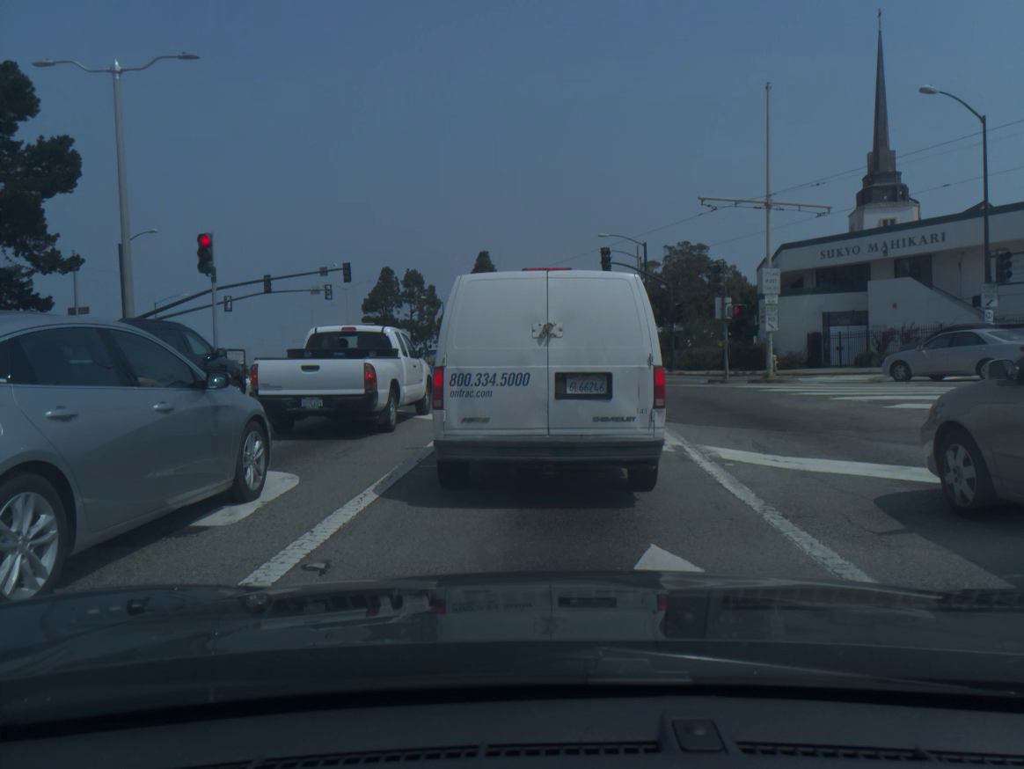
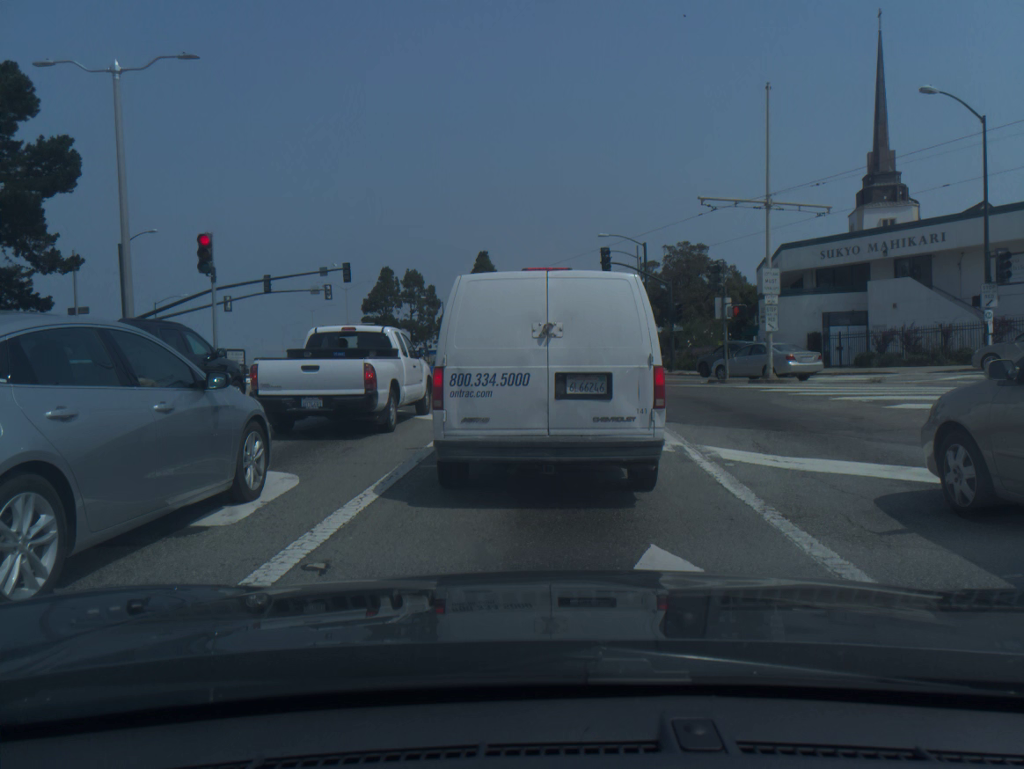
(0.0, 0.0) m; 0°
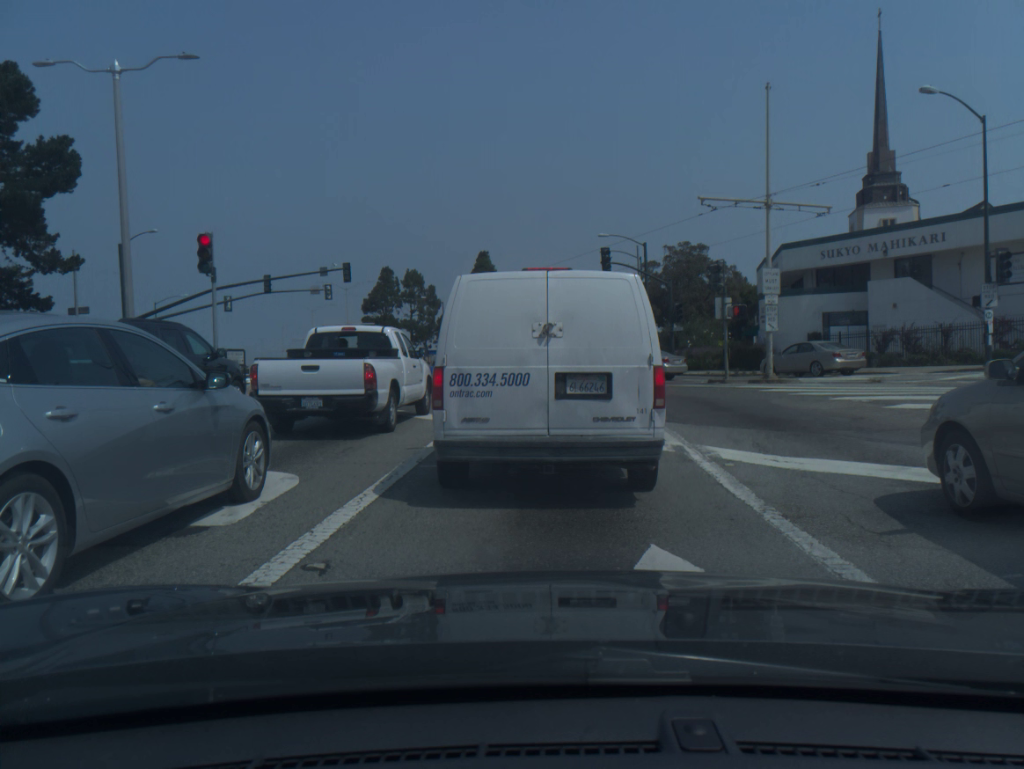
(0.0, 0.0) m; 0°
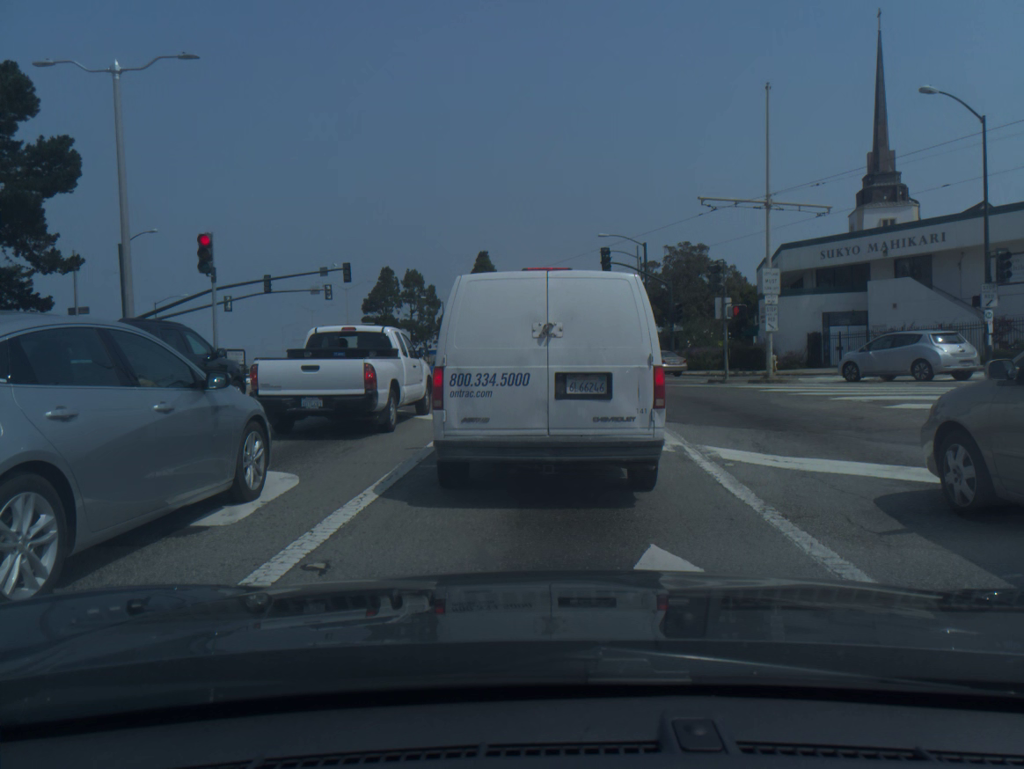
(0.0, 0.0) m; 0°
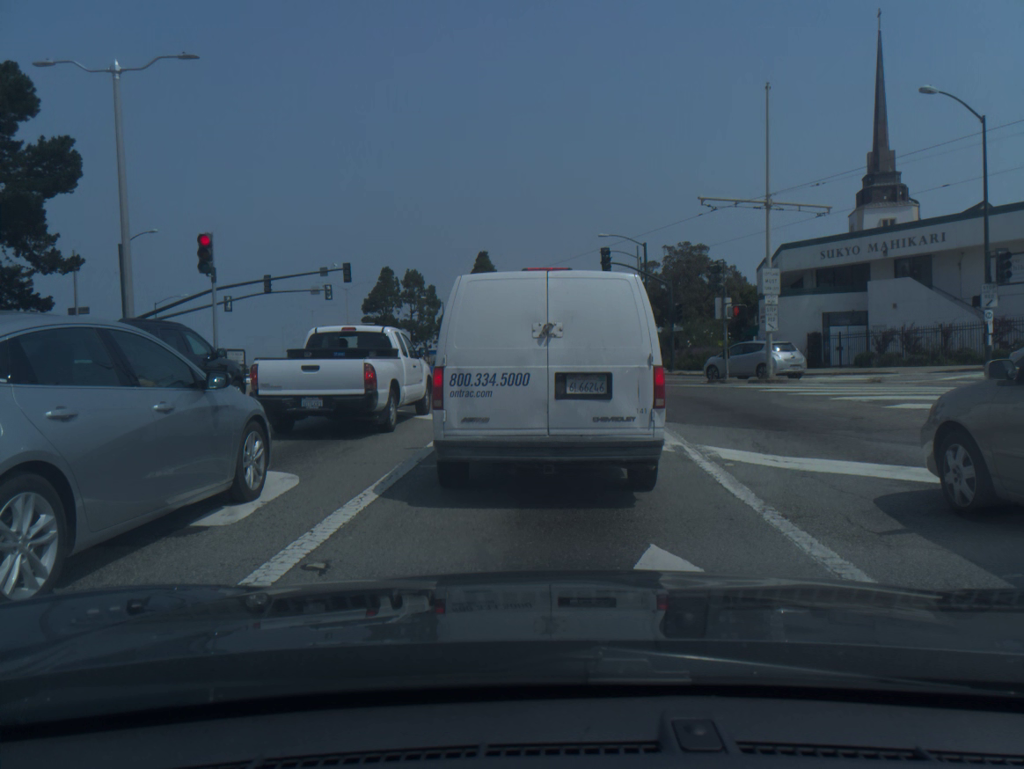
(0.0, 0.0) m; 0°
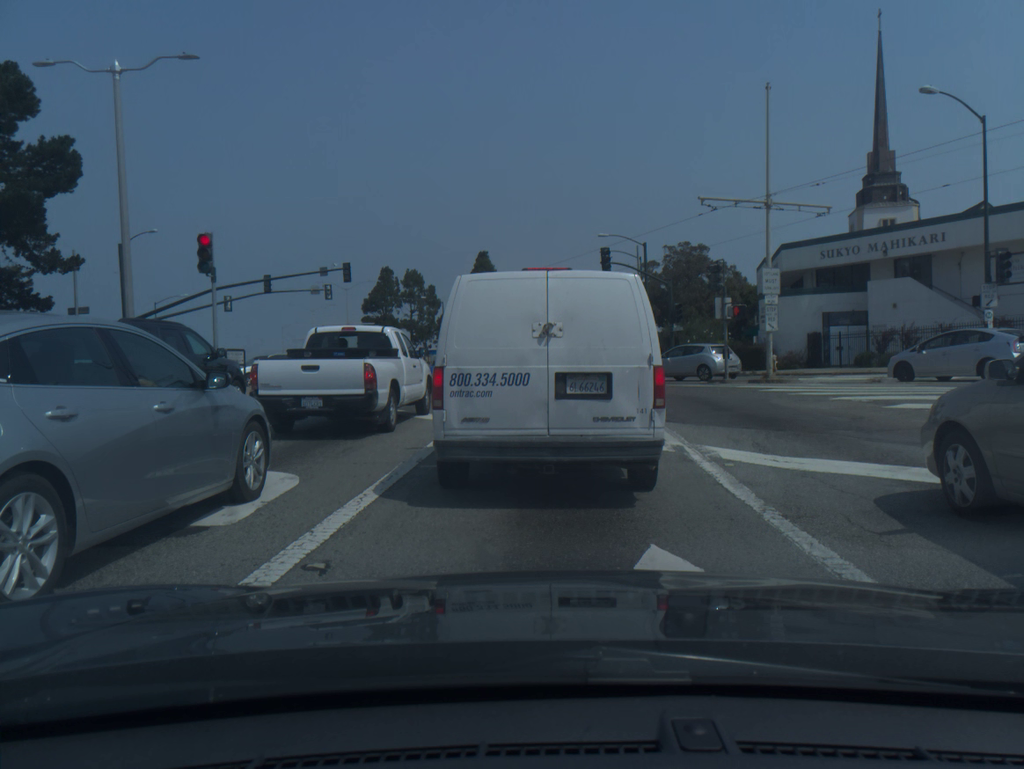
(0.0, 0.0) m; 0°
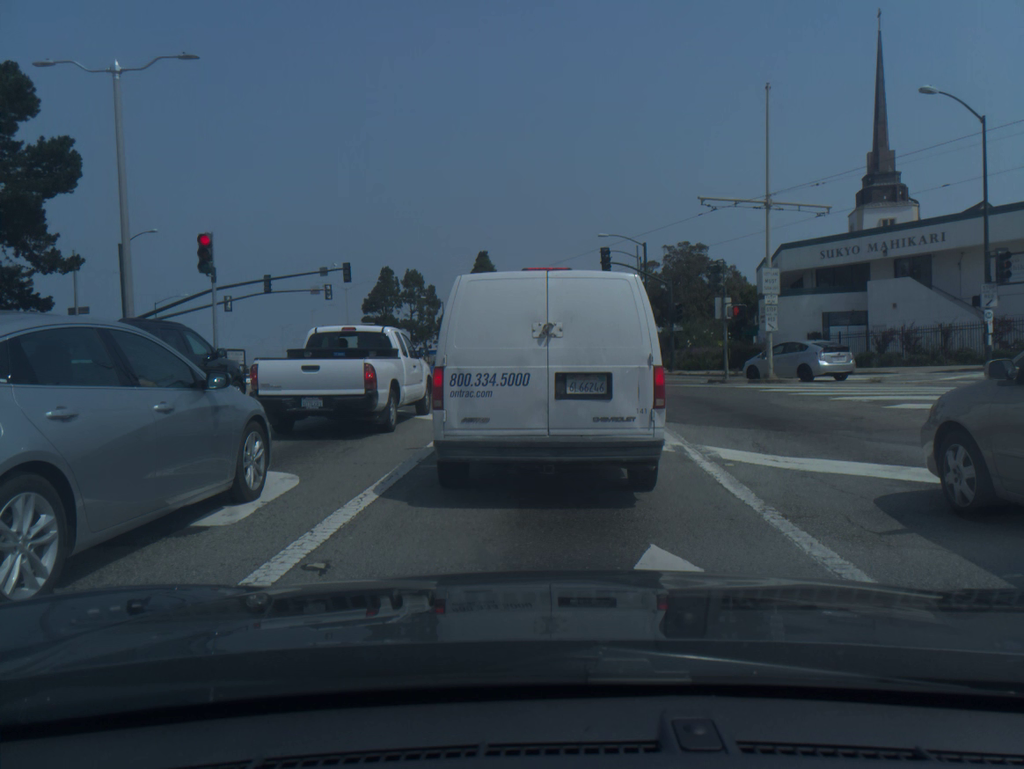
(0.0, 0.0) m; 0°
